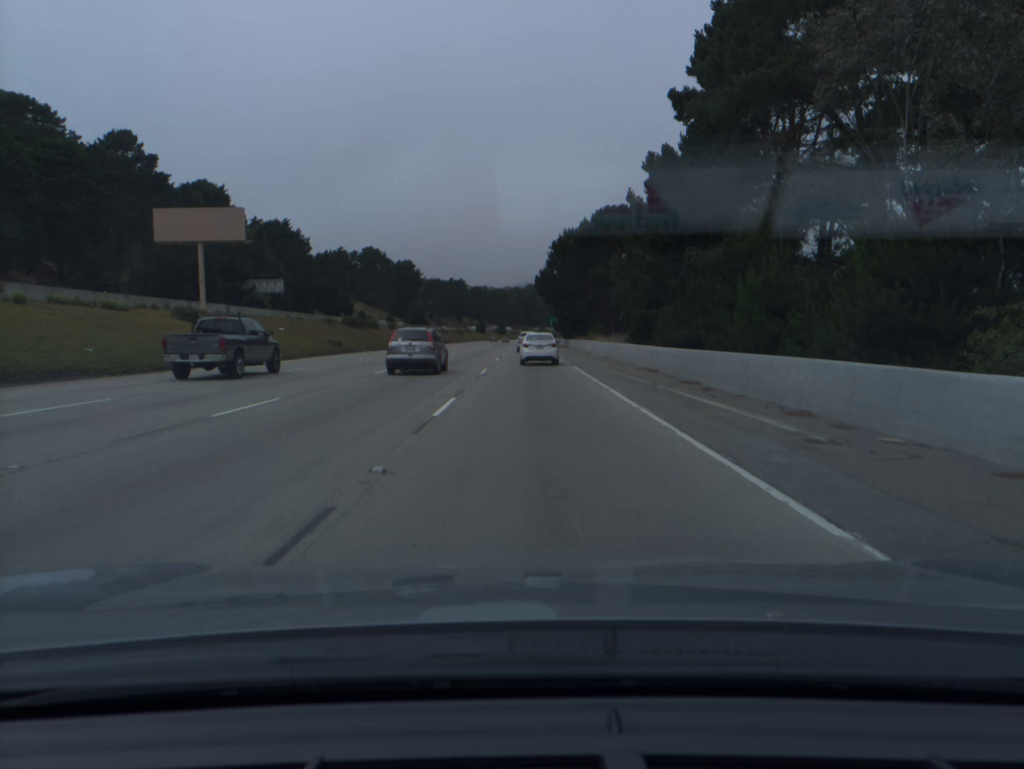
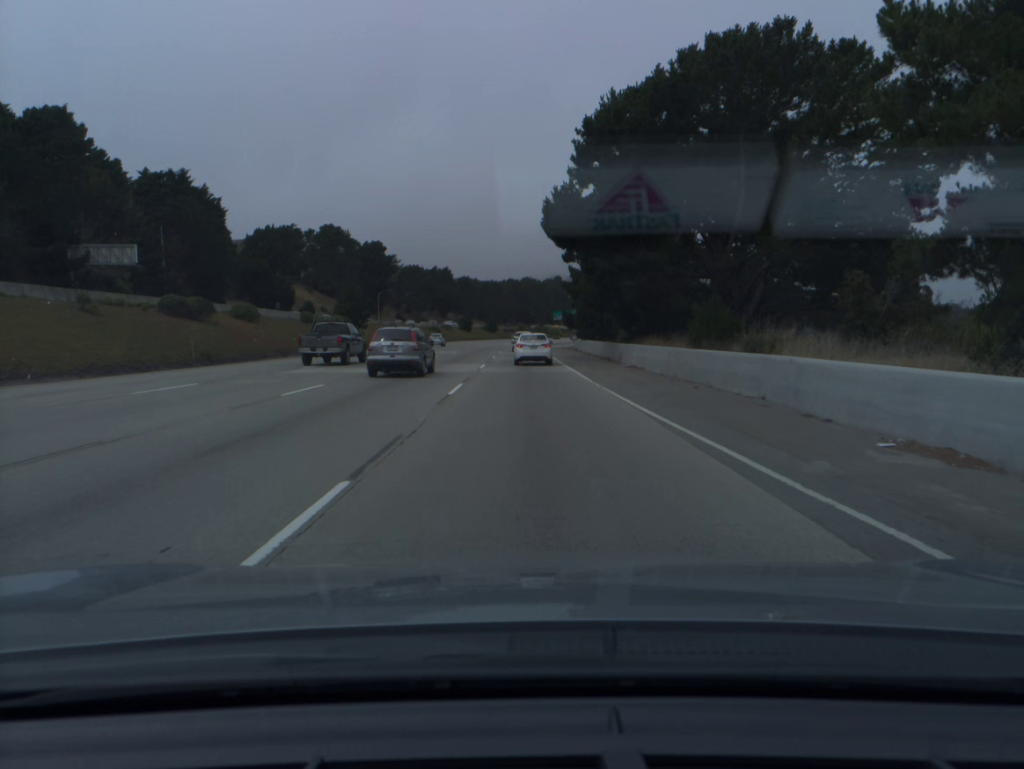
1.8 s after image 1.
(+0.1, +53.6) m; 0°
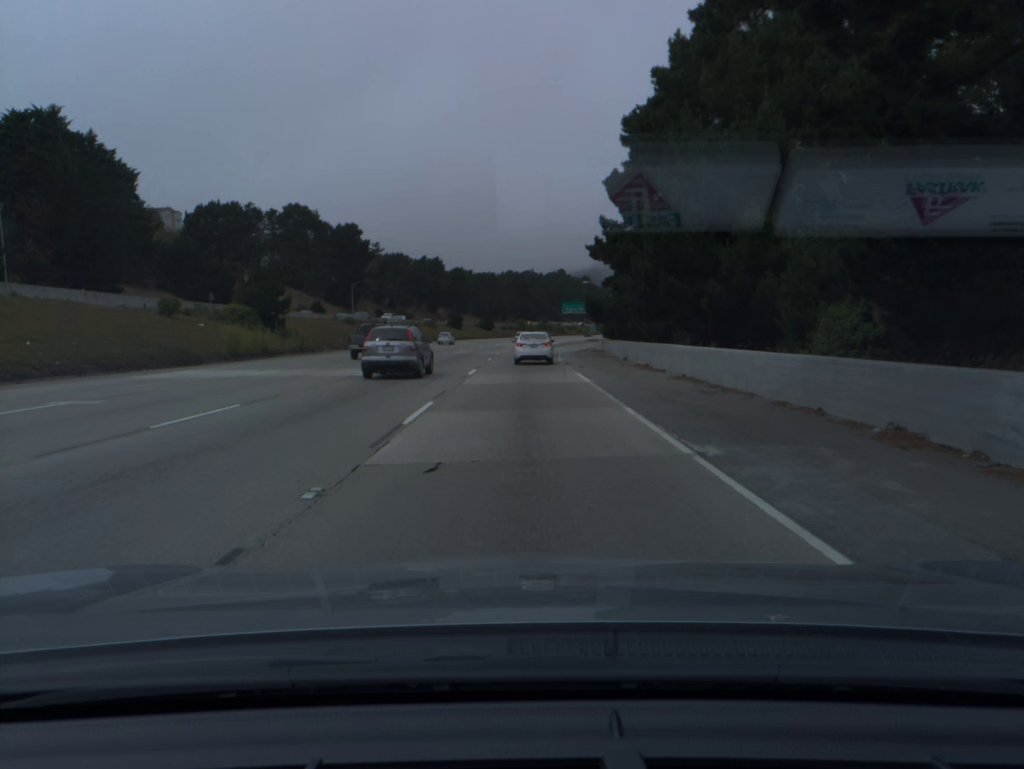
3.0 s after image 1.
(0.0, +35.3) m; 0°
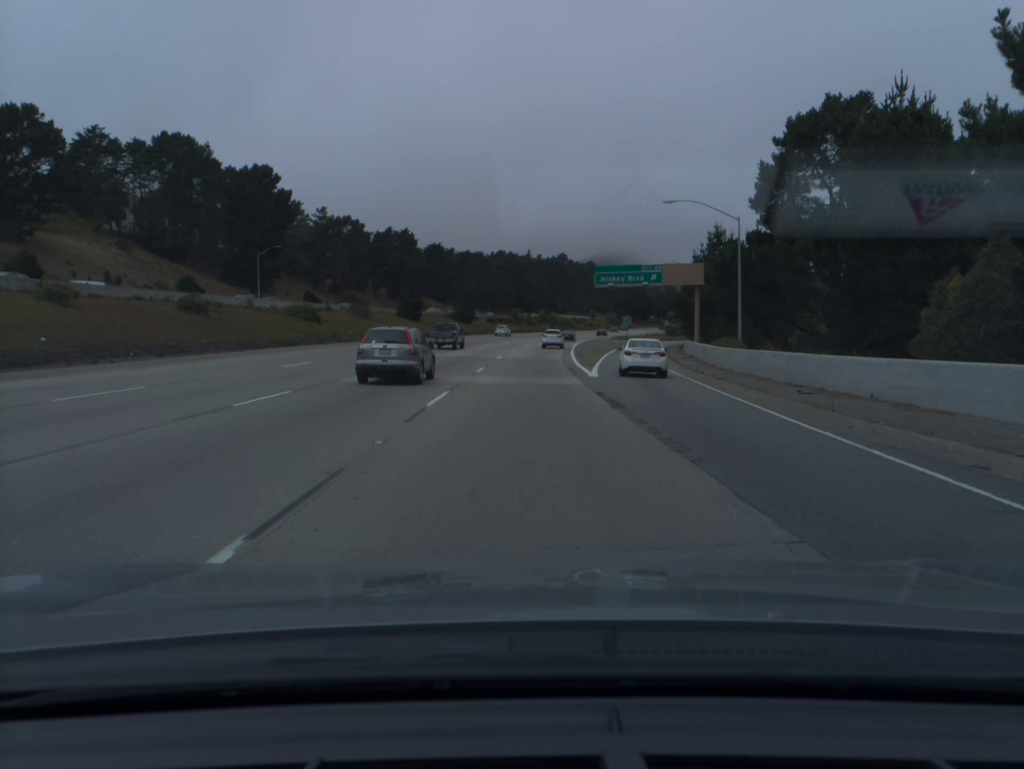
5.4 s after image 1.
(-0.1, +69.5) m; 0°
